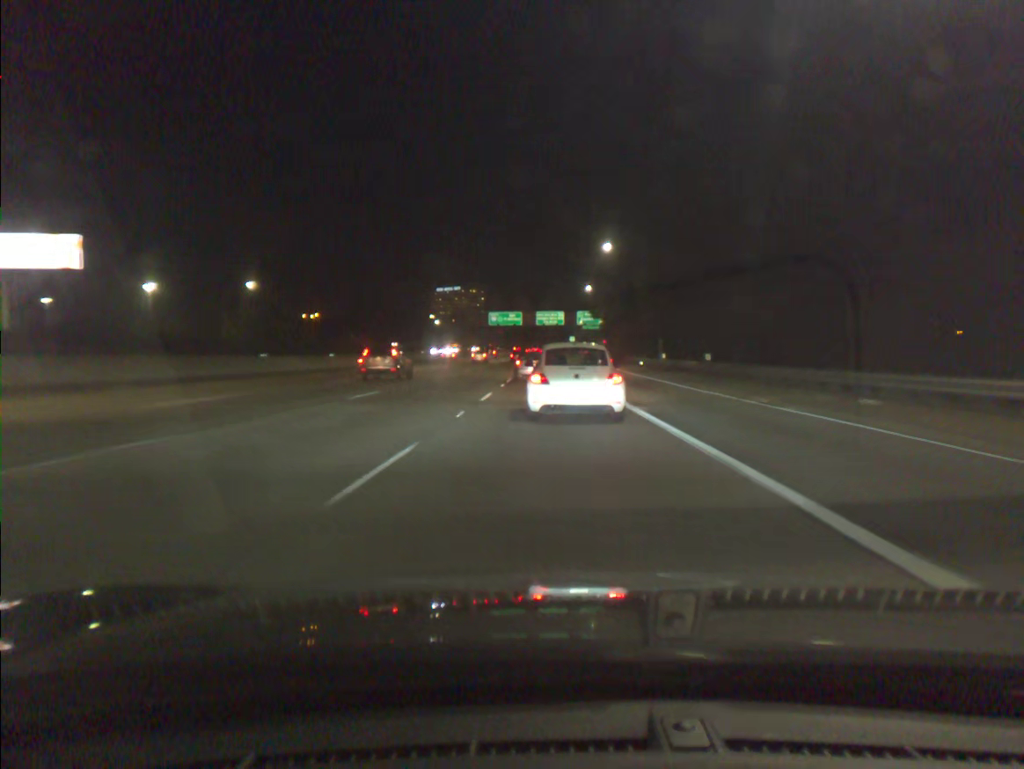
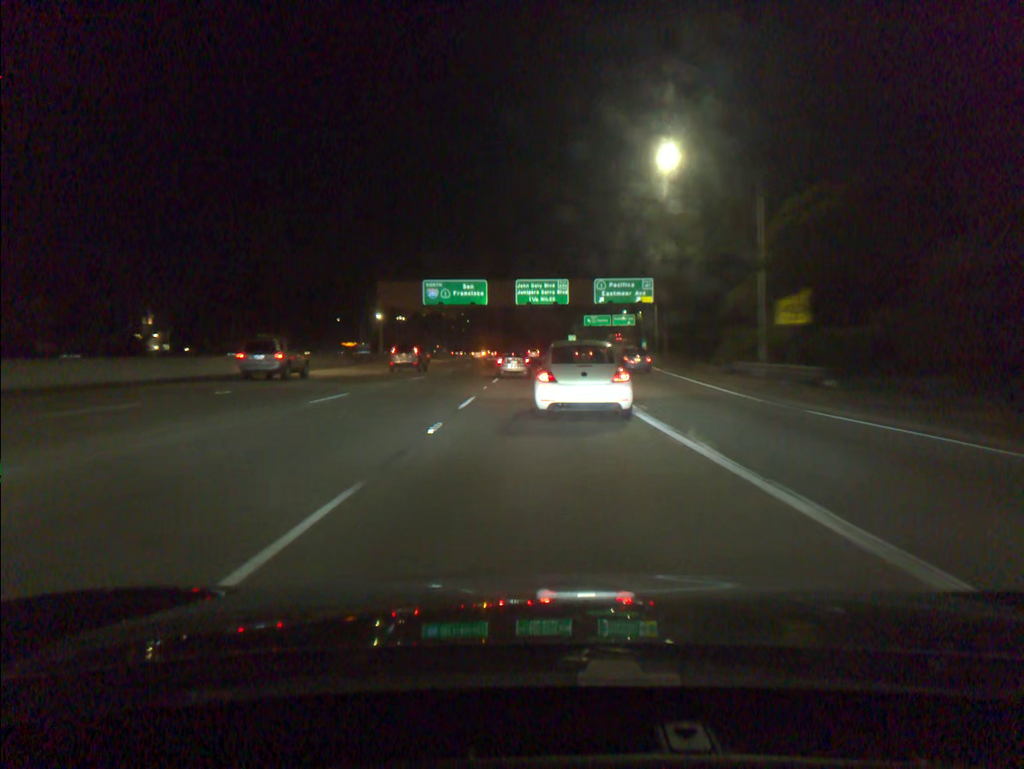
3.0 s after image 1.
(+0.9, +76.5) m; +1°
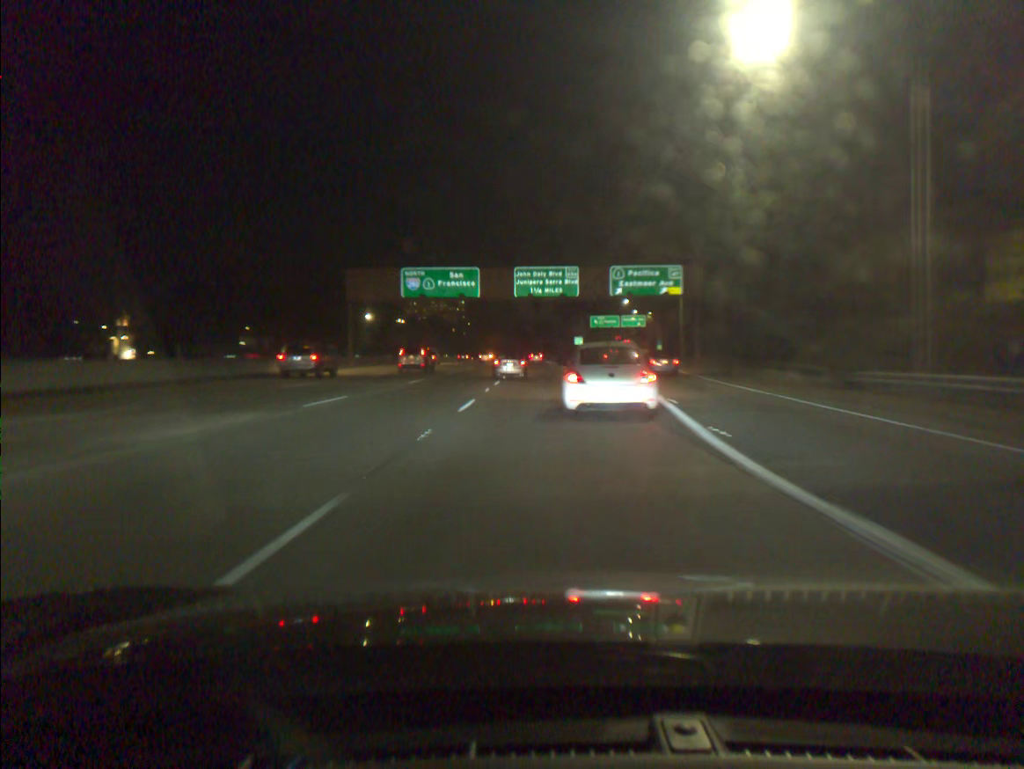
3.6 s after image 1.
(0.0, +15.1) m; 0°
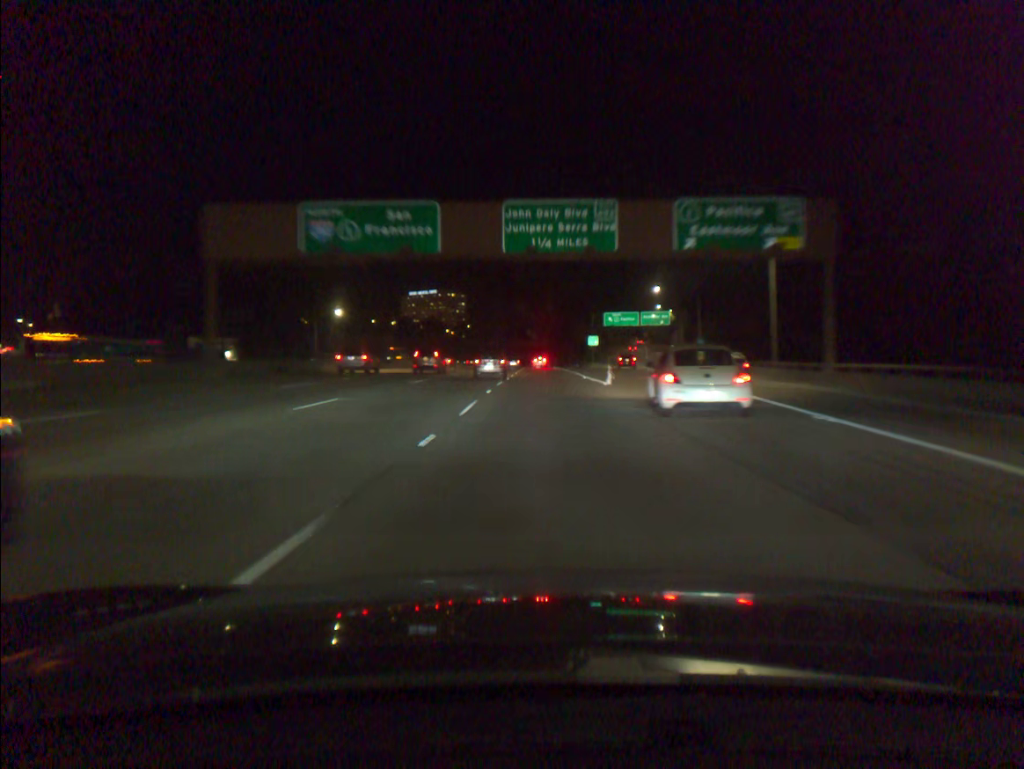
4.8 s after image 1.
(-0.1, +30.3) m; 0°
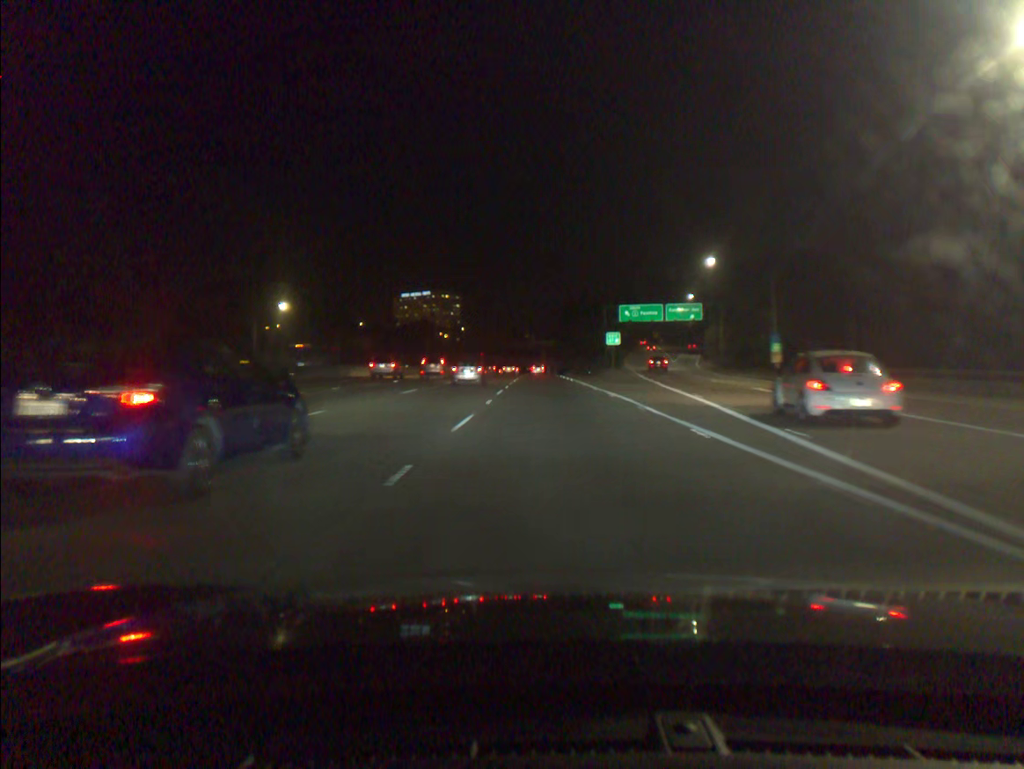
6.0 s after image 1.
(0.0, +31.3) m; 0°
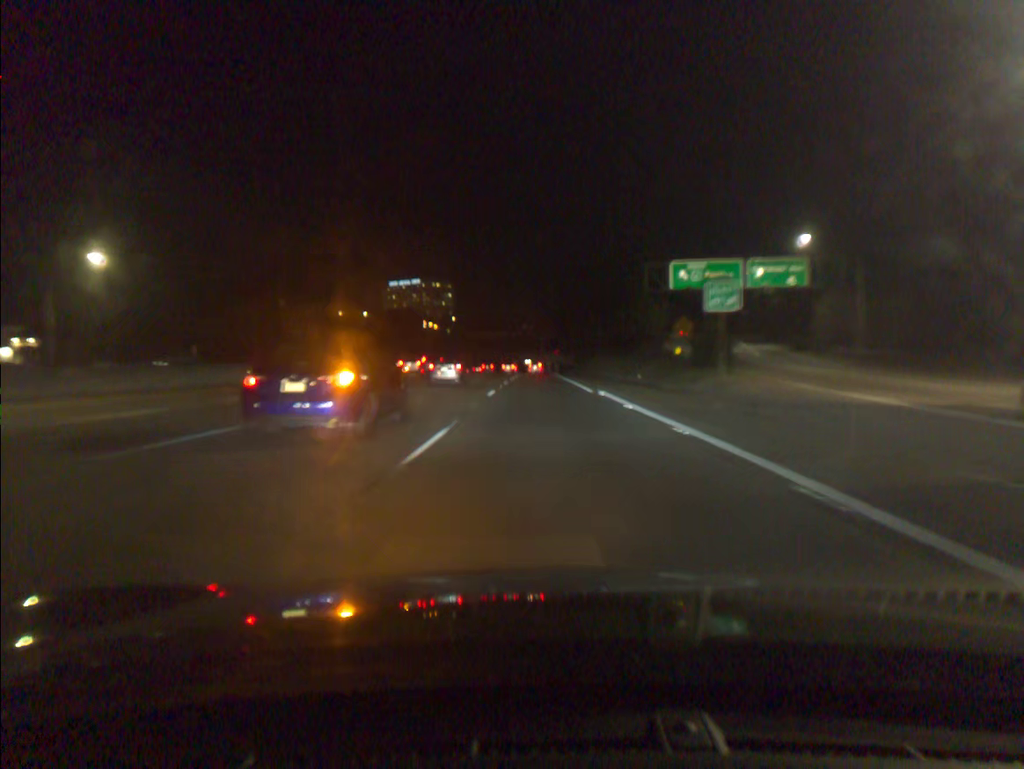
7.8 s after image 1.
(+0.1, +48.7) m; 0°
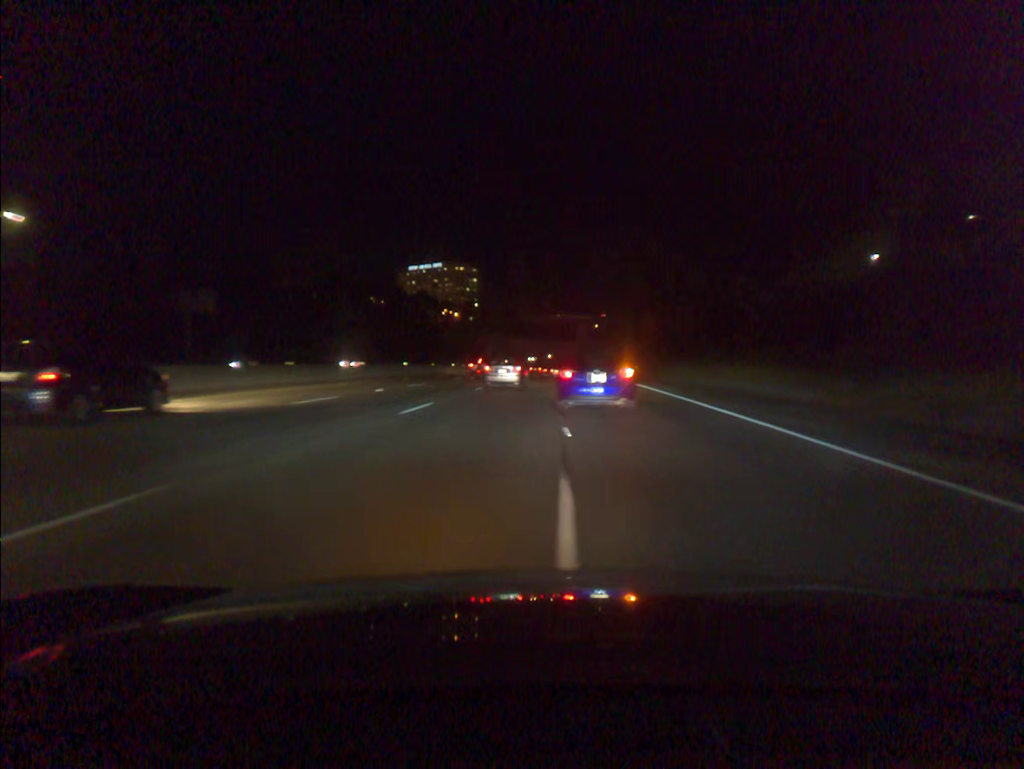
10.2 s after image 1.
(-1.5, +66.6) m; -2°
